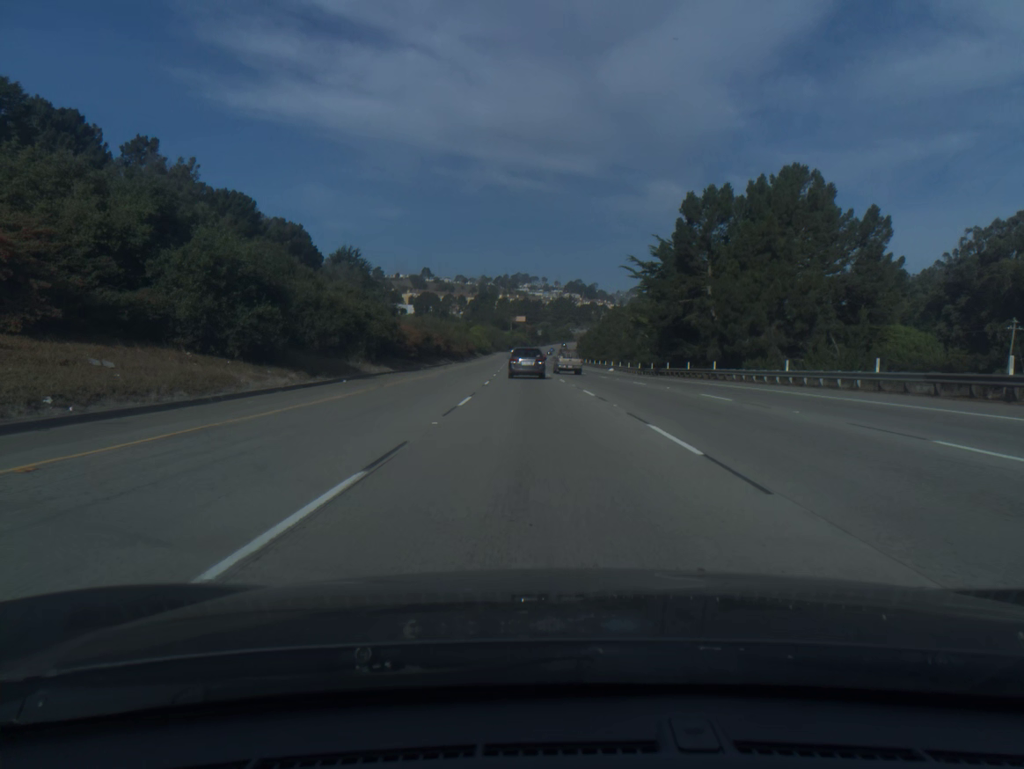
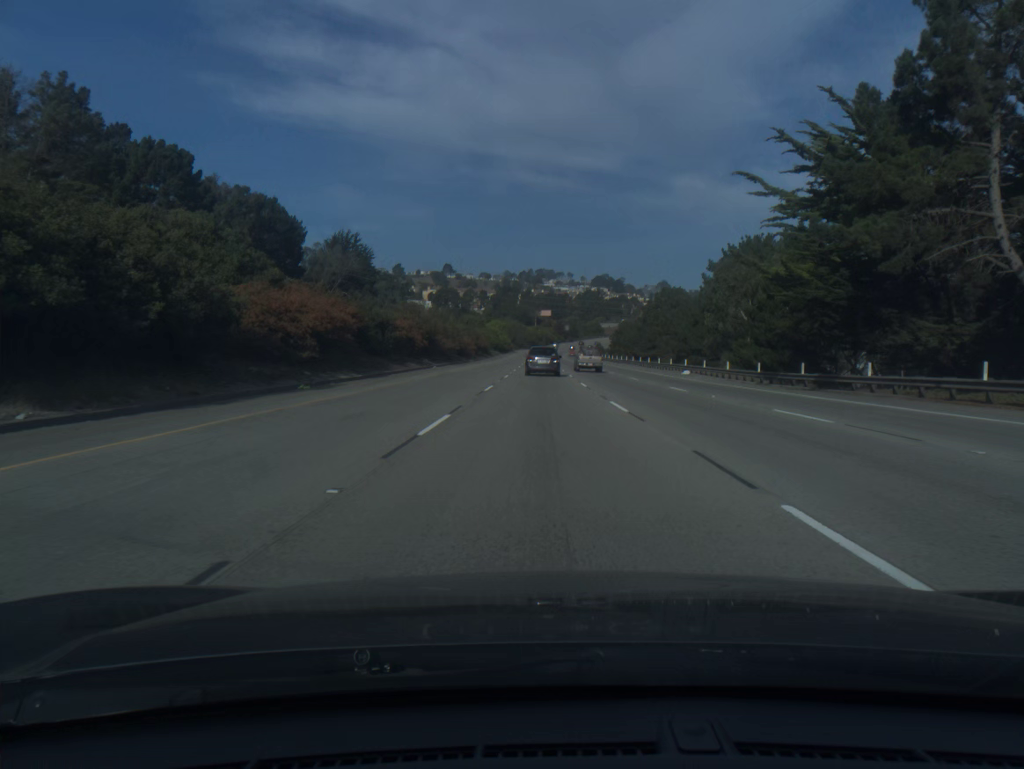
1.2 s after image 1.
(-0.6, +36.1) m; -2°
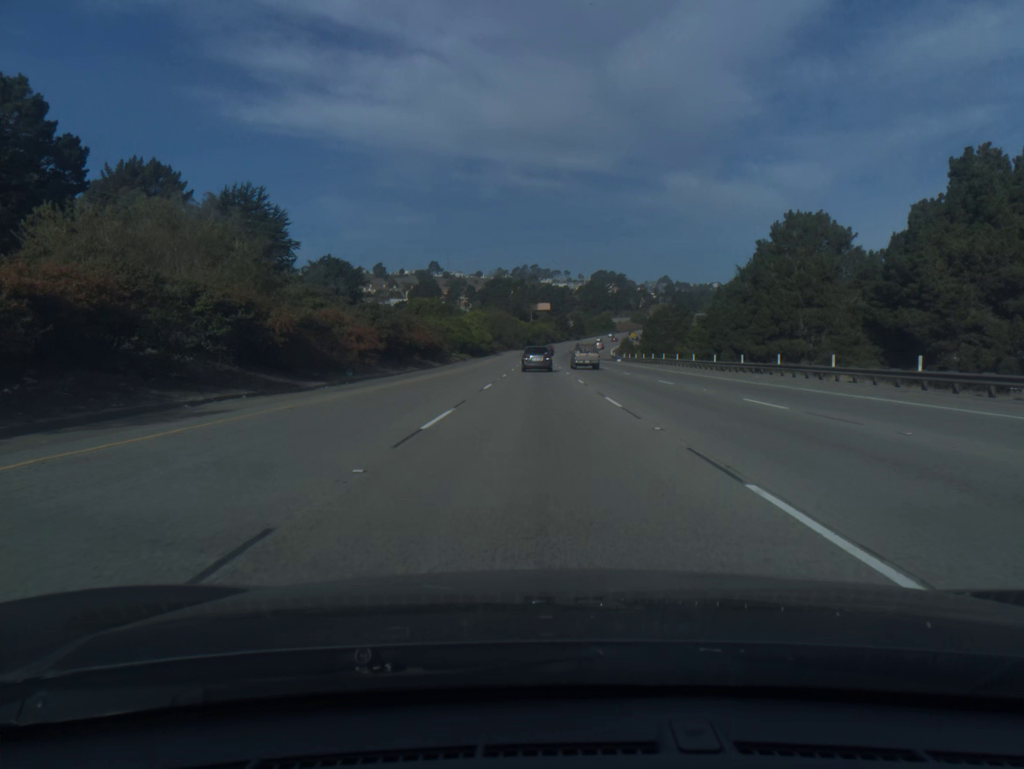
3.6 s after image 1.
(-0.3, +72.2) m; 0°
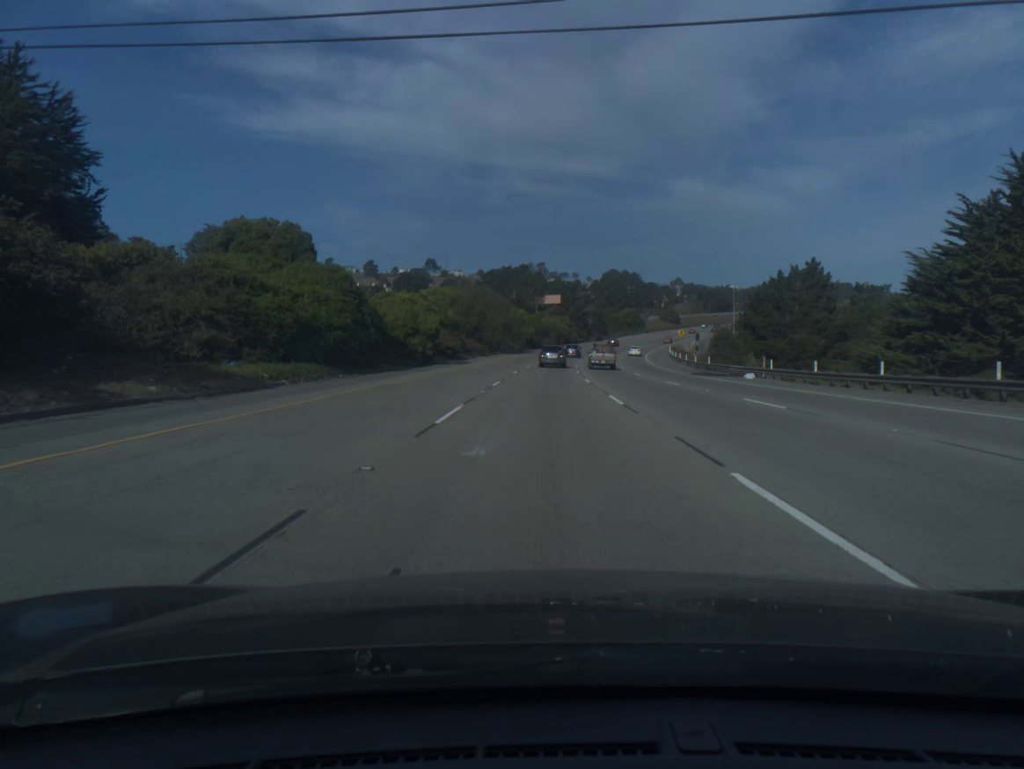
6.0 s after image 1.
(-0.3, +72.2) m; -1°
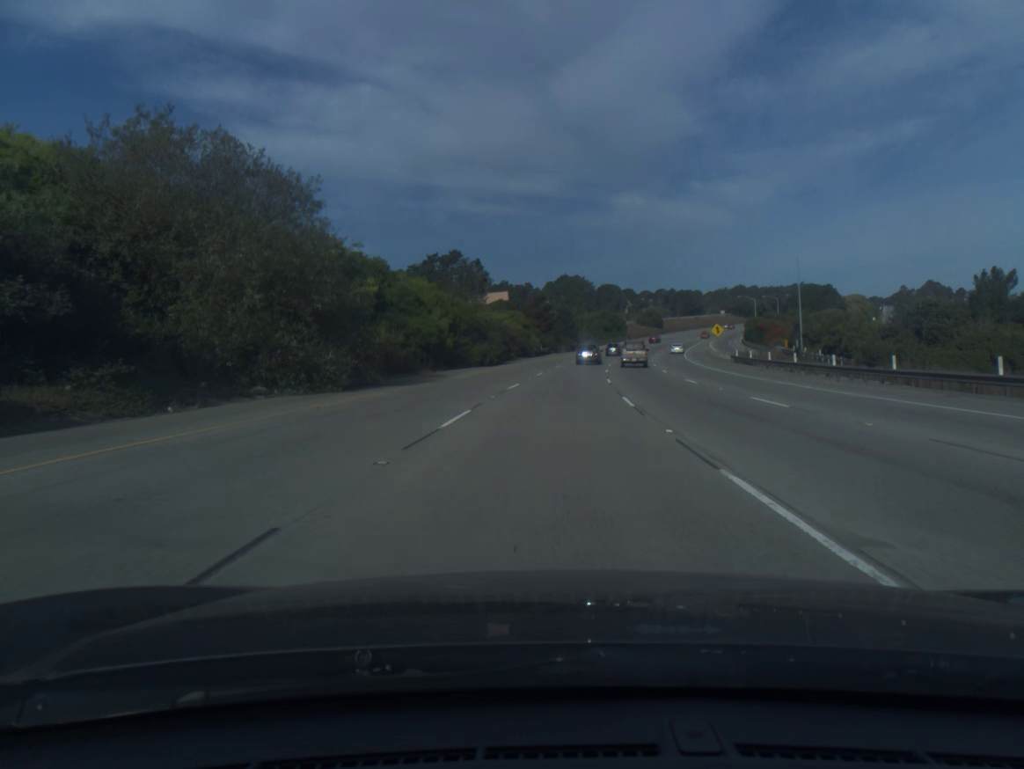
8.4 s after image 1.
(+1.6, +72.9) m; +4°
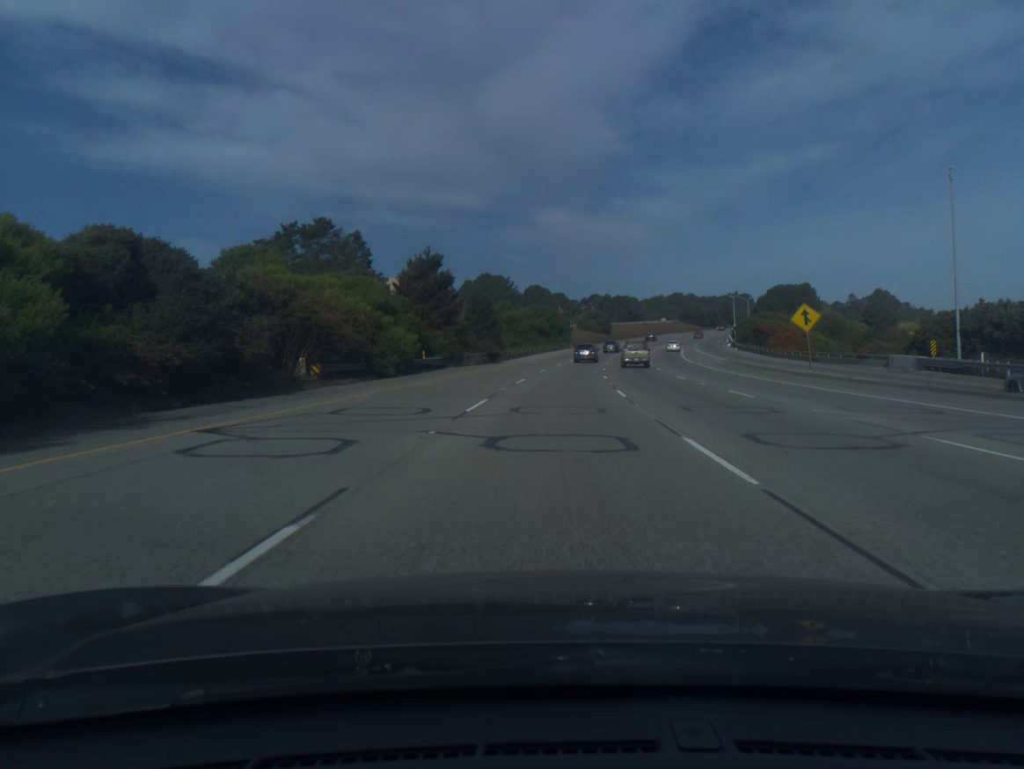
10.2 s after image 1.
(+2.6, +55.1) m; +6°
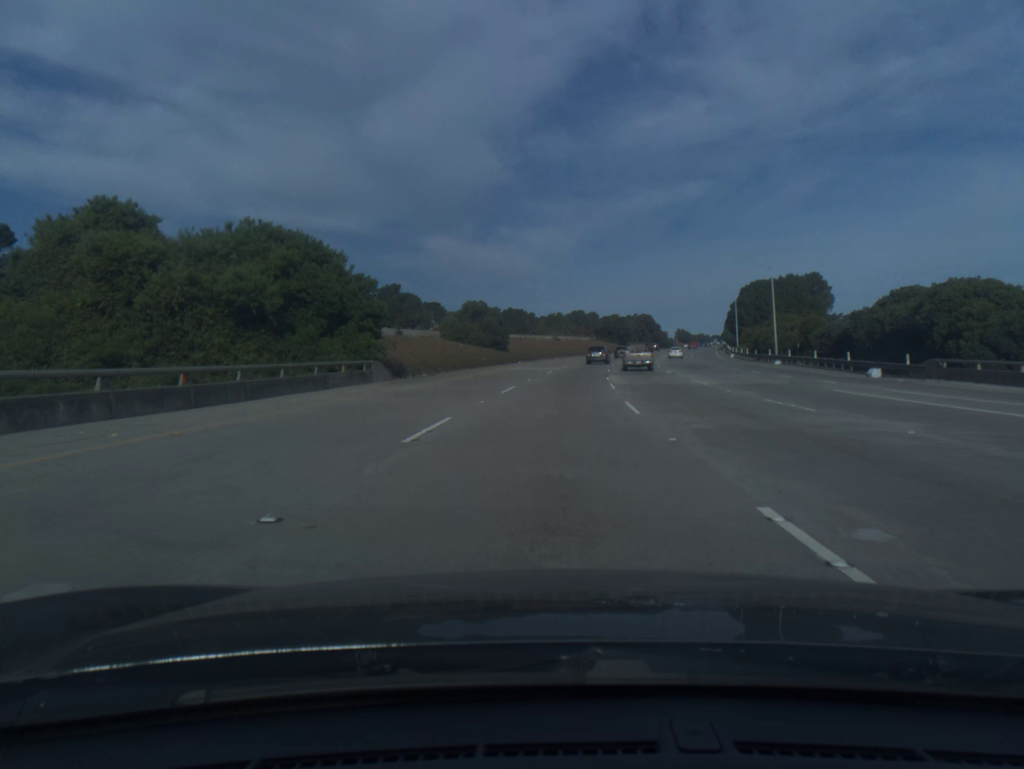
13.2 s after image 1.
(+6.9, +91.6) m; +8°
